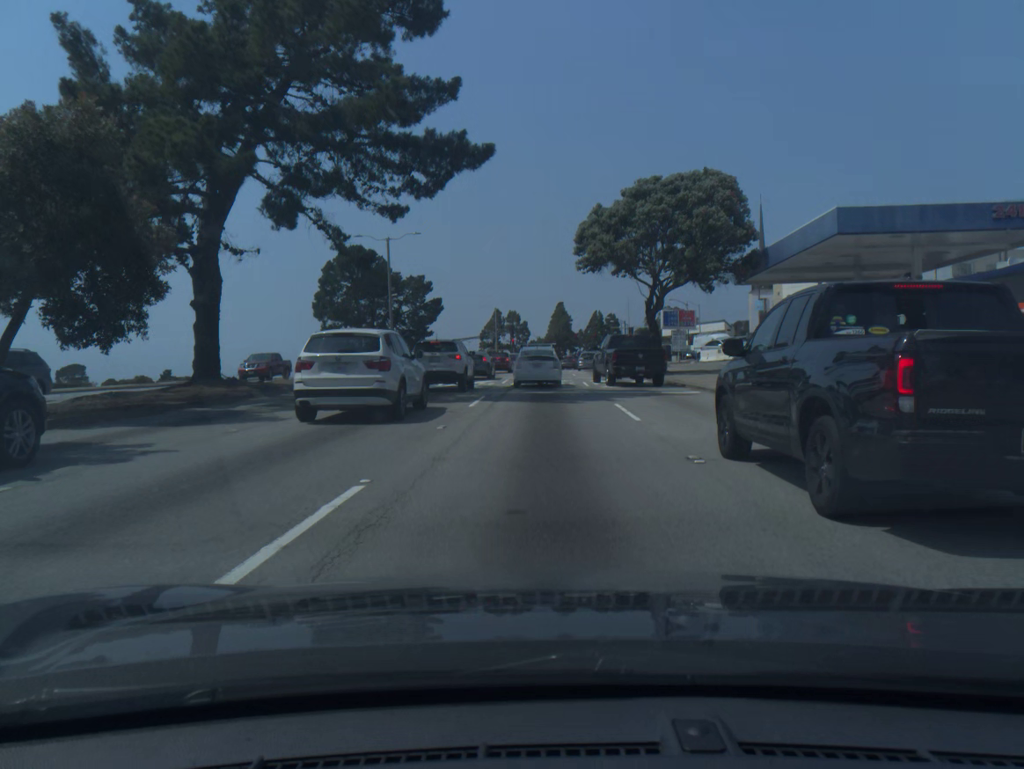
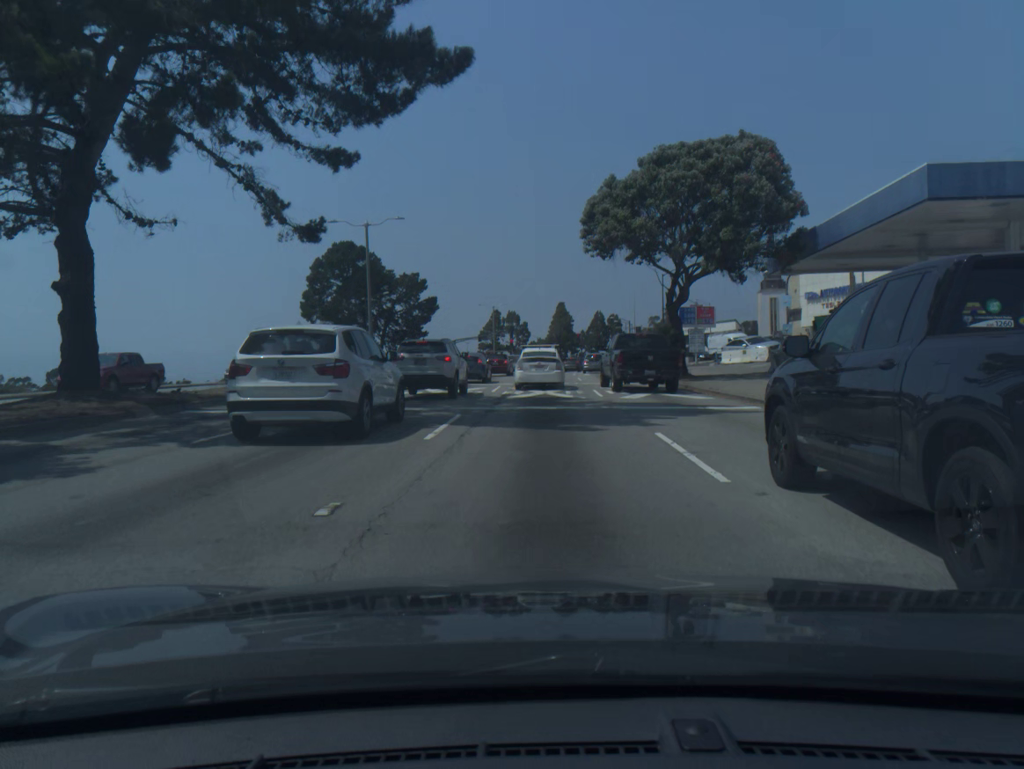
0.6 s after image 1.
(0.0, +6.6) m; 0°
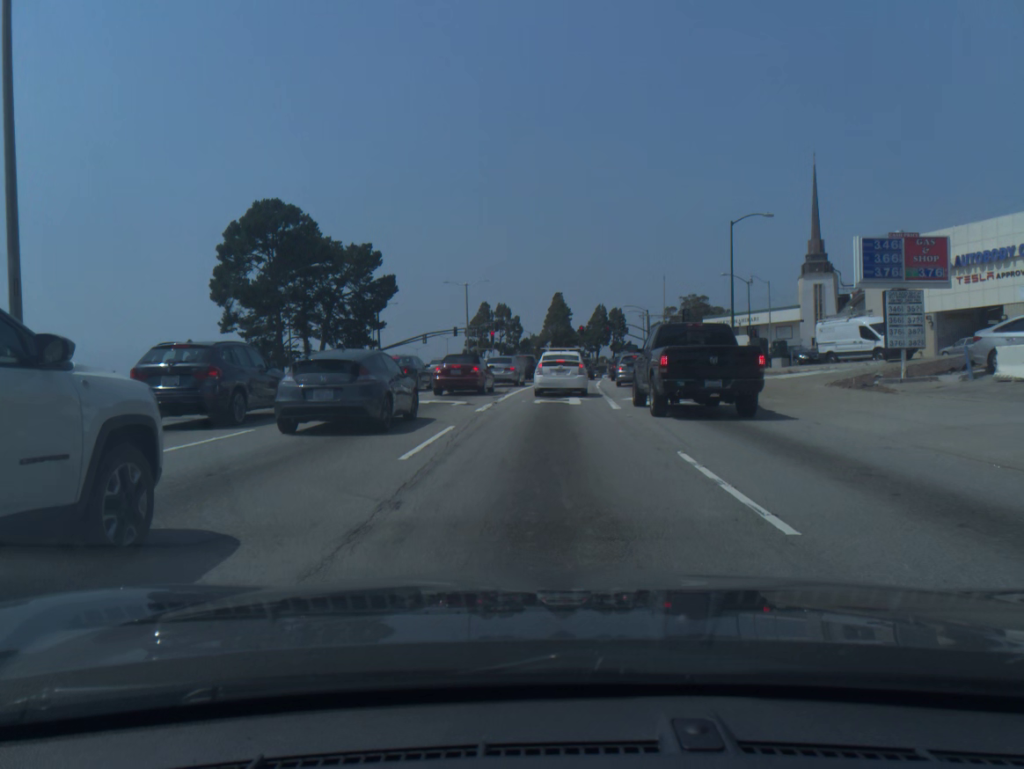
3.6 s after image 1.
(-0.1, +31.3) m; 0°
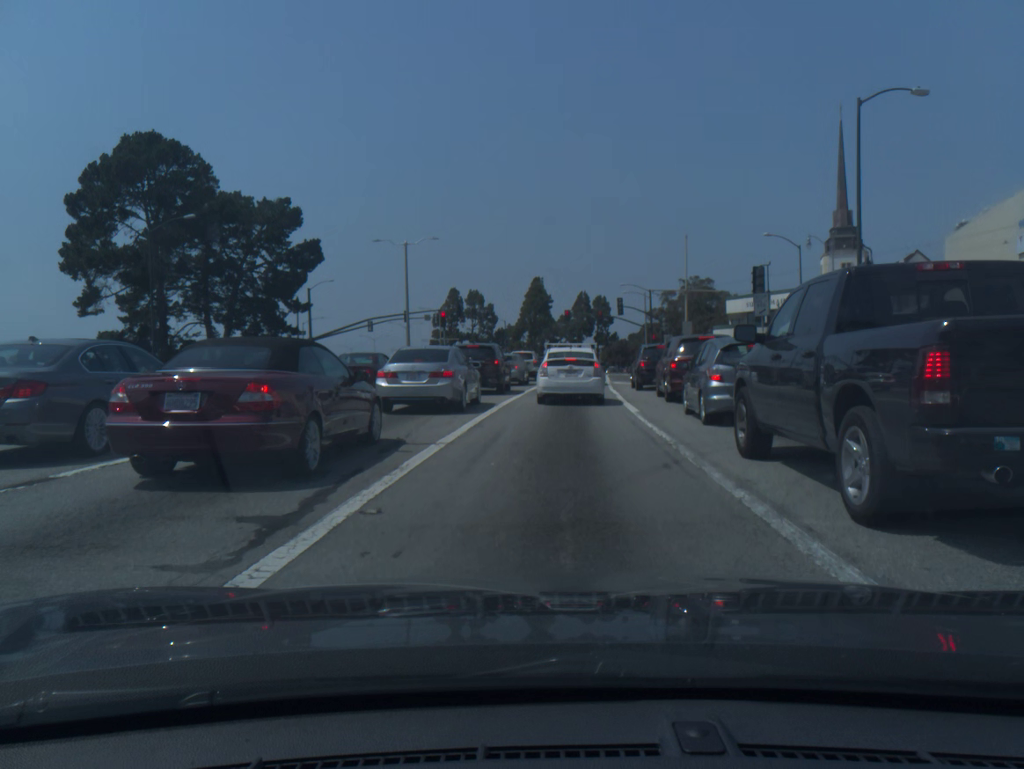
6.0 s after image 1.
(+0.3, +22.9) m; +2°
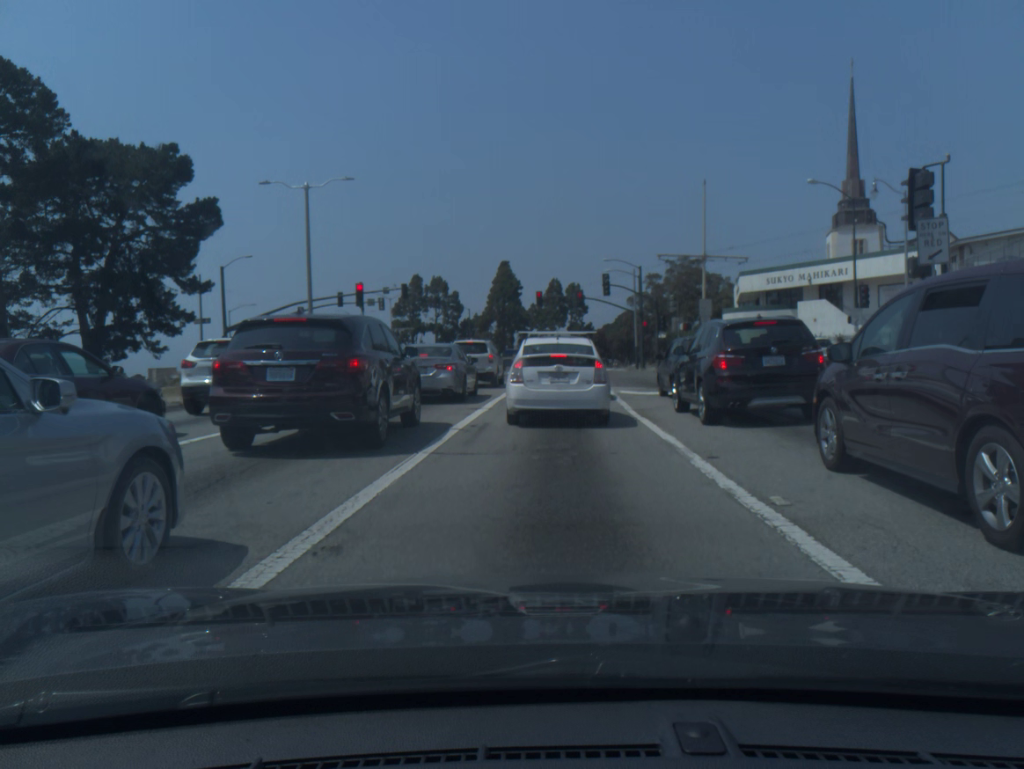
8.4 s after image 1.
(+0.4, +16.3) m; +2°
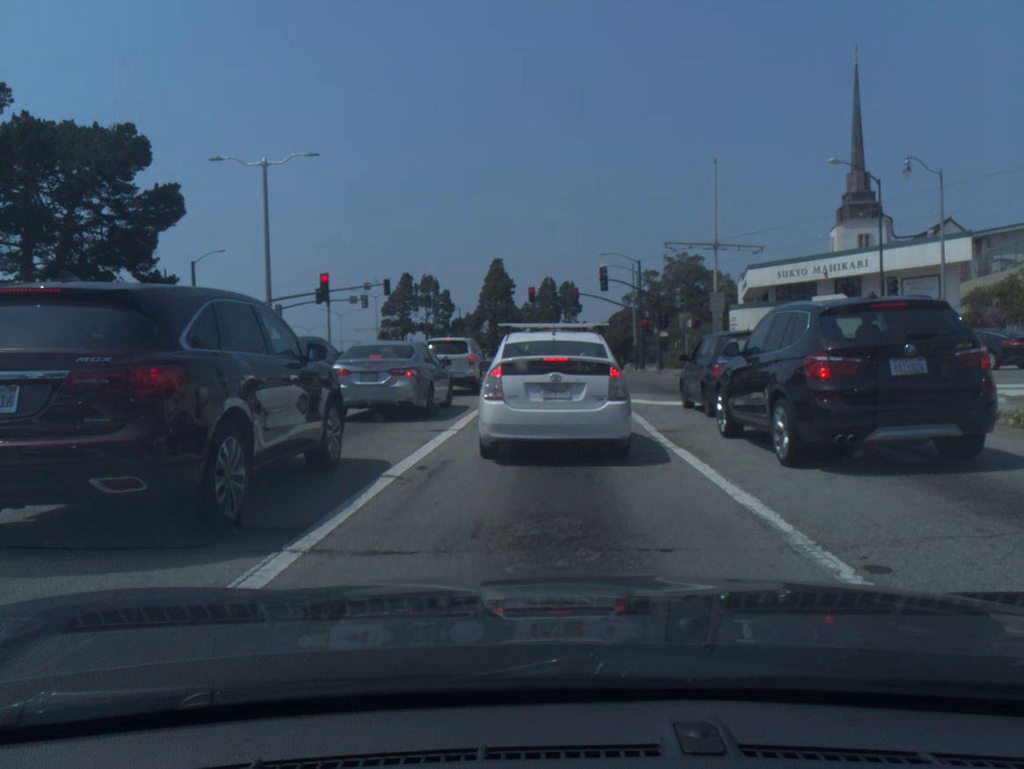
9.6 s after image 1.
(0.0, +4.7) m; 0°
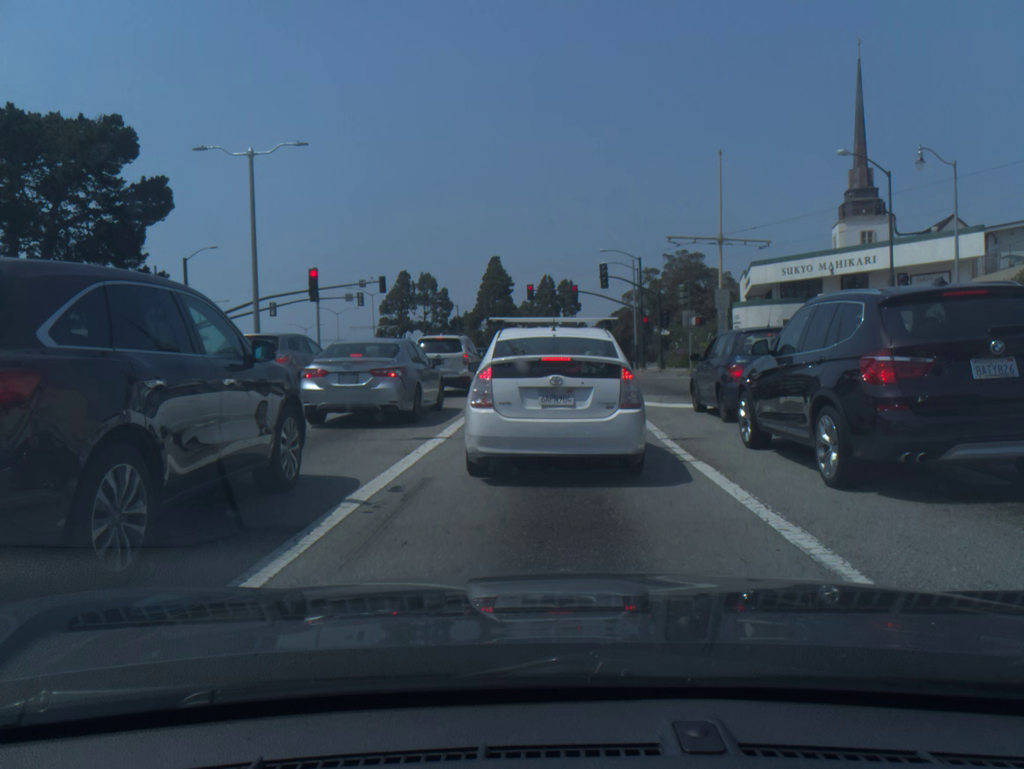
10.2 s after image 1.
(0.0, +1.4) m; +1°
